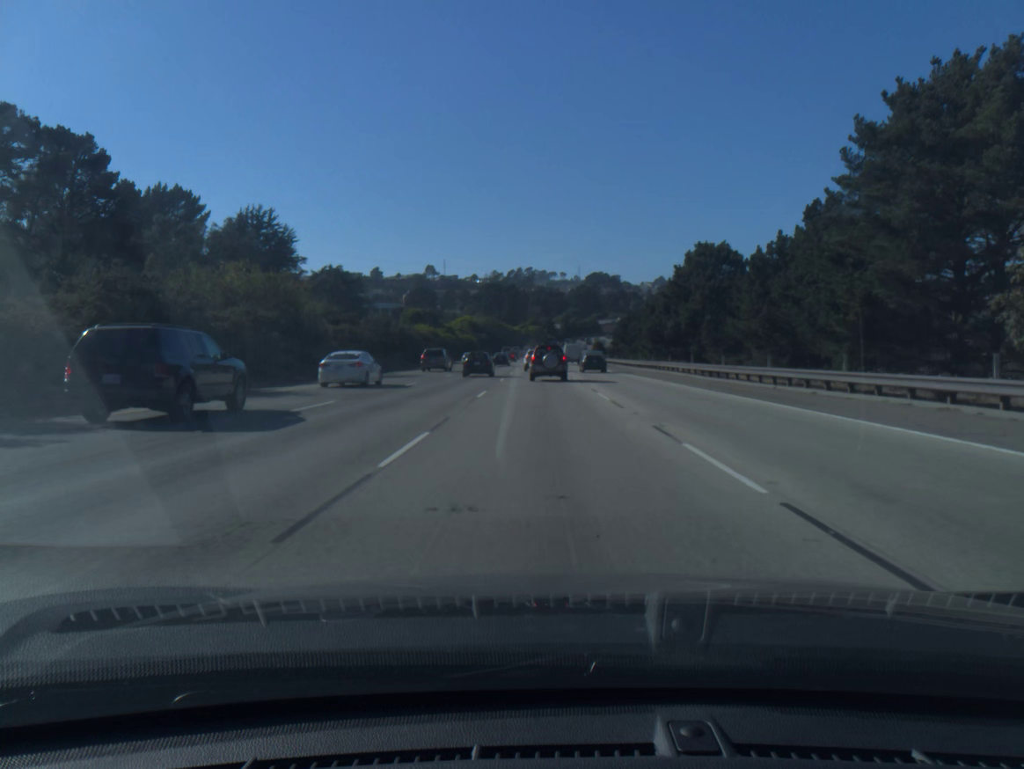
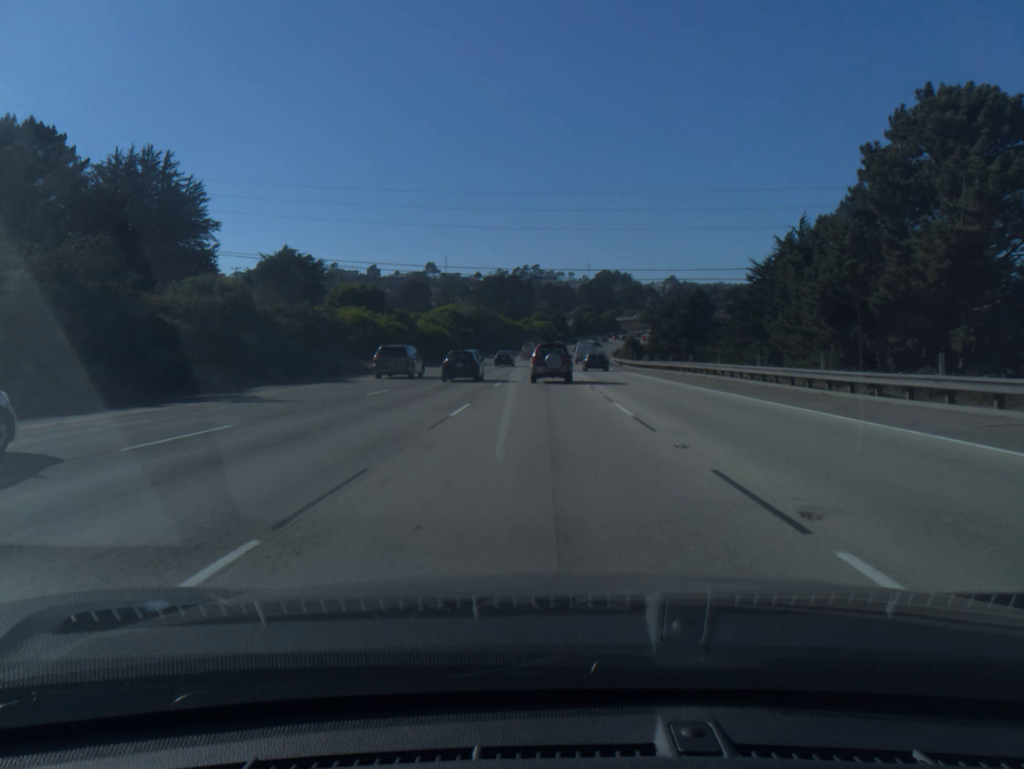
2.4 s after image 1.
(-0.1, +51.2) m; -1°
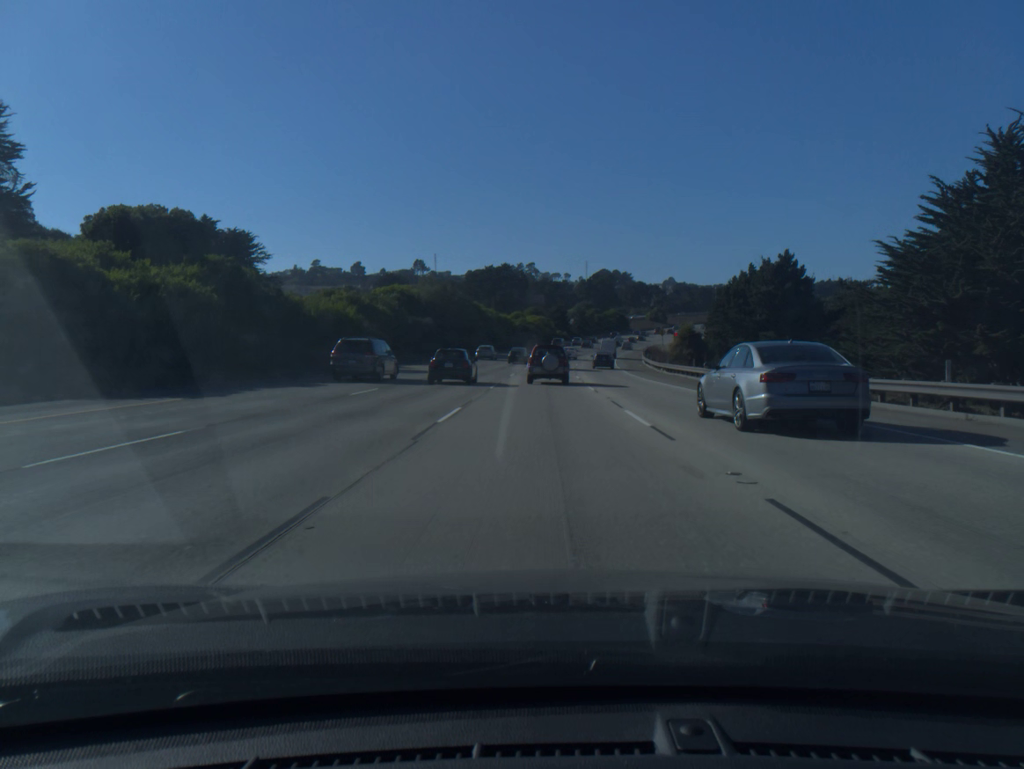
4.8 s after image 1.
(0.0, +45.9) m; 0°
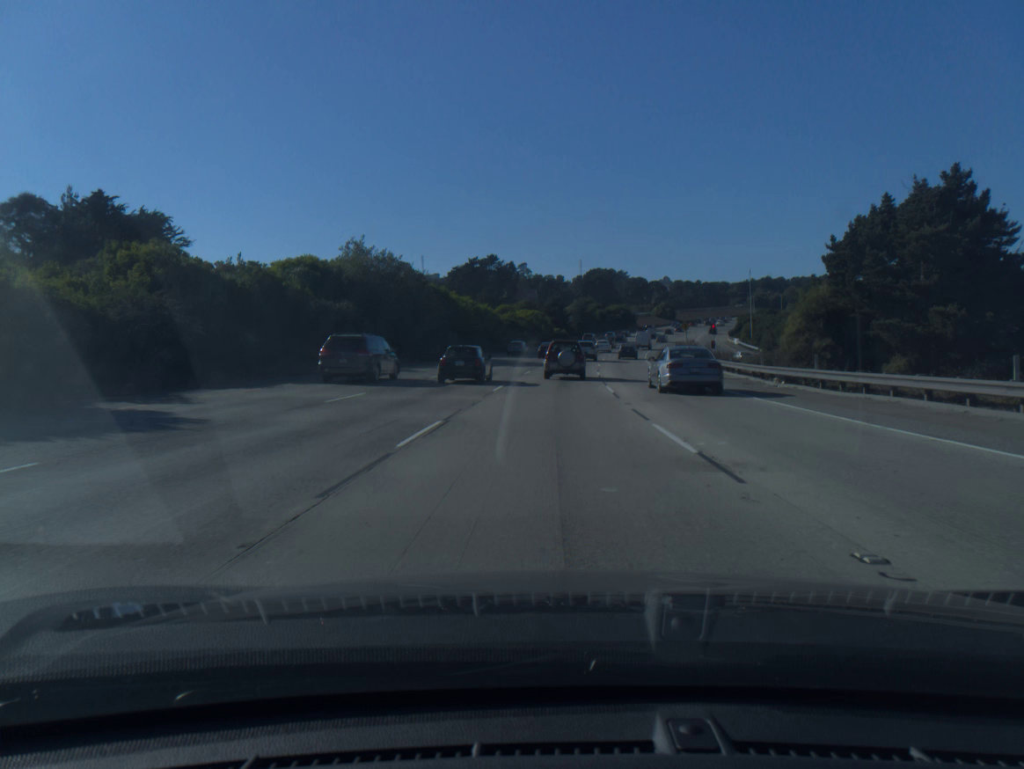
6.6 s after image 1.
(+0.2, +33.0) m; +1°
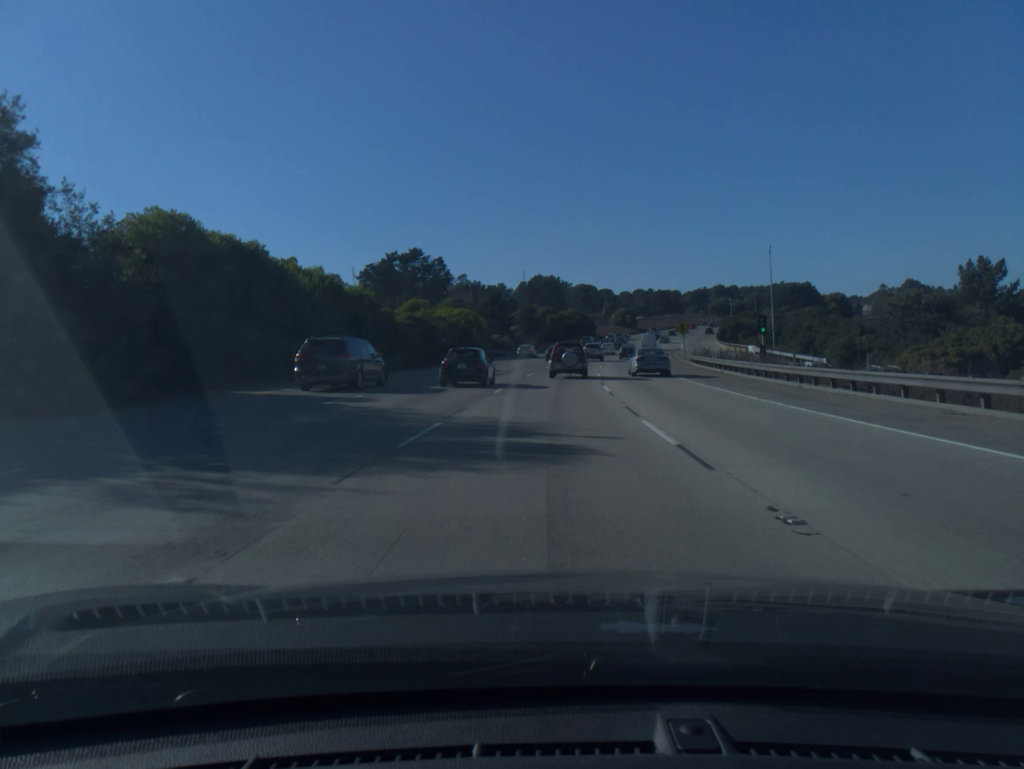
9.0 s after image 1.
(+1.3, +43.3) m; +4°
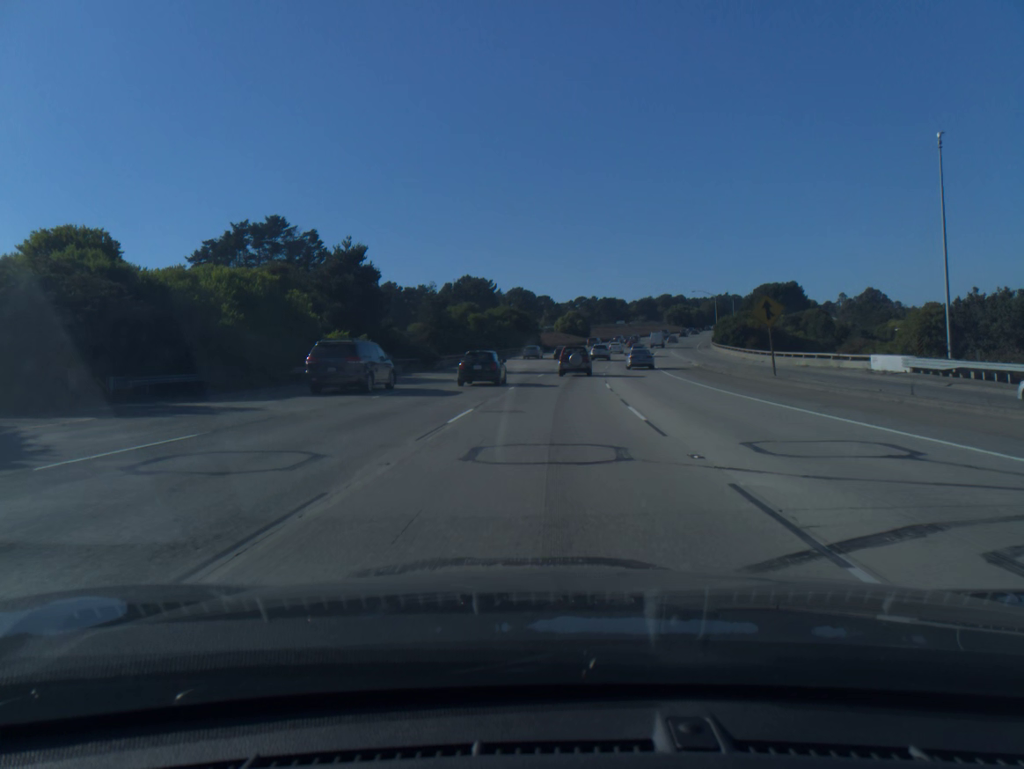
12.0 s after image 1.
(+2.3, +53.9) m; +5°
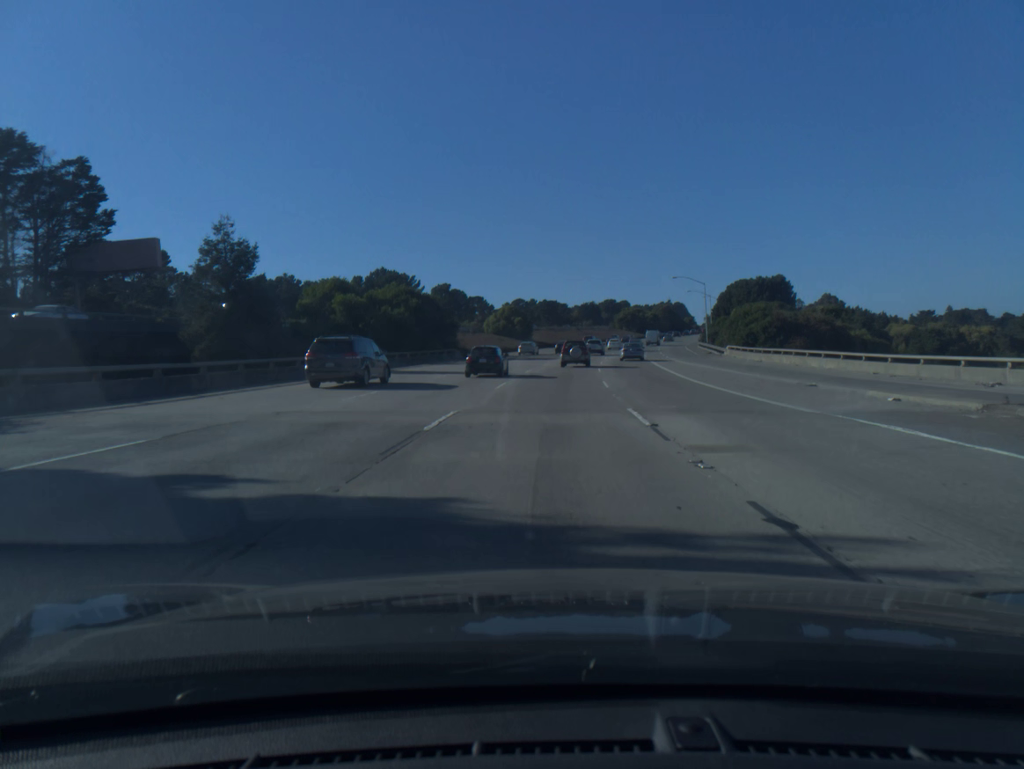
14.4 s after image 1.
(+1.8, +45.1) m; +5°
